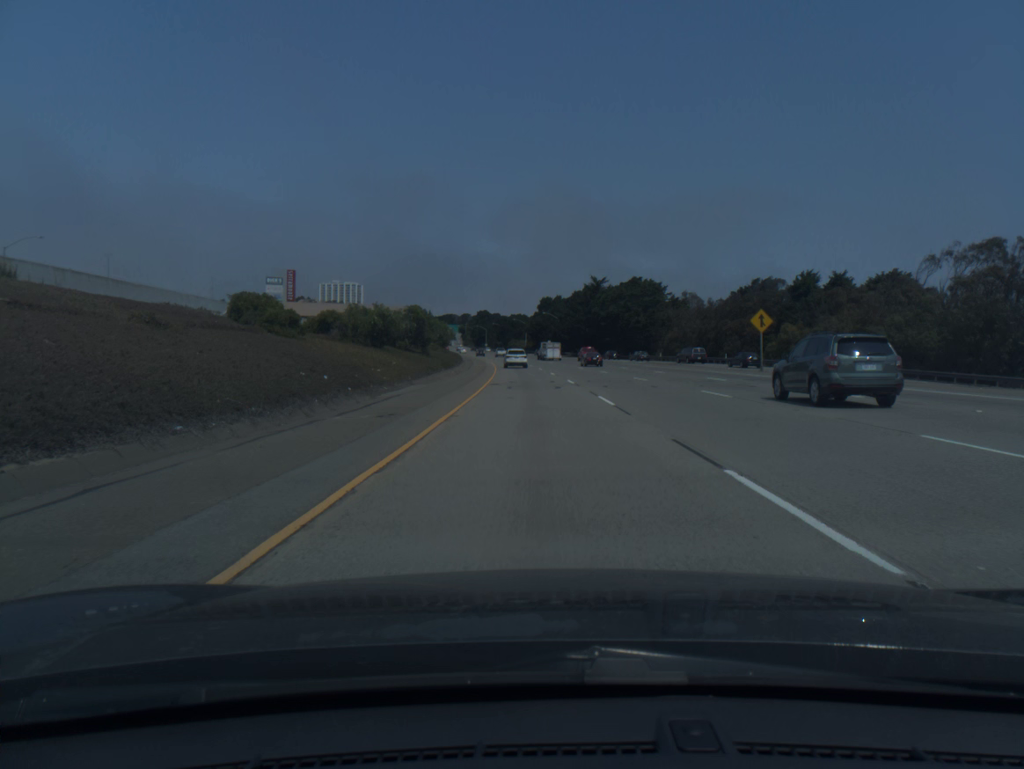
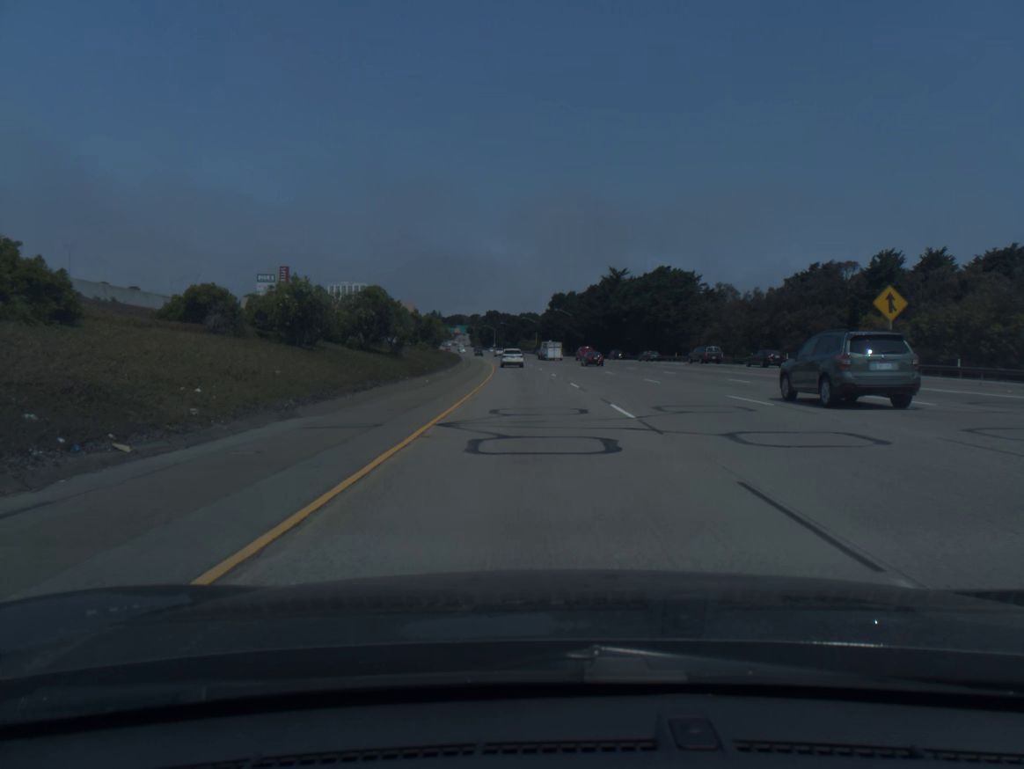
(-0.1, +18.6) m; -1°
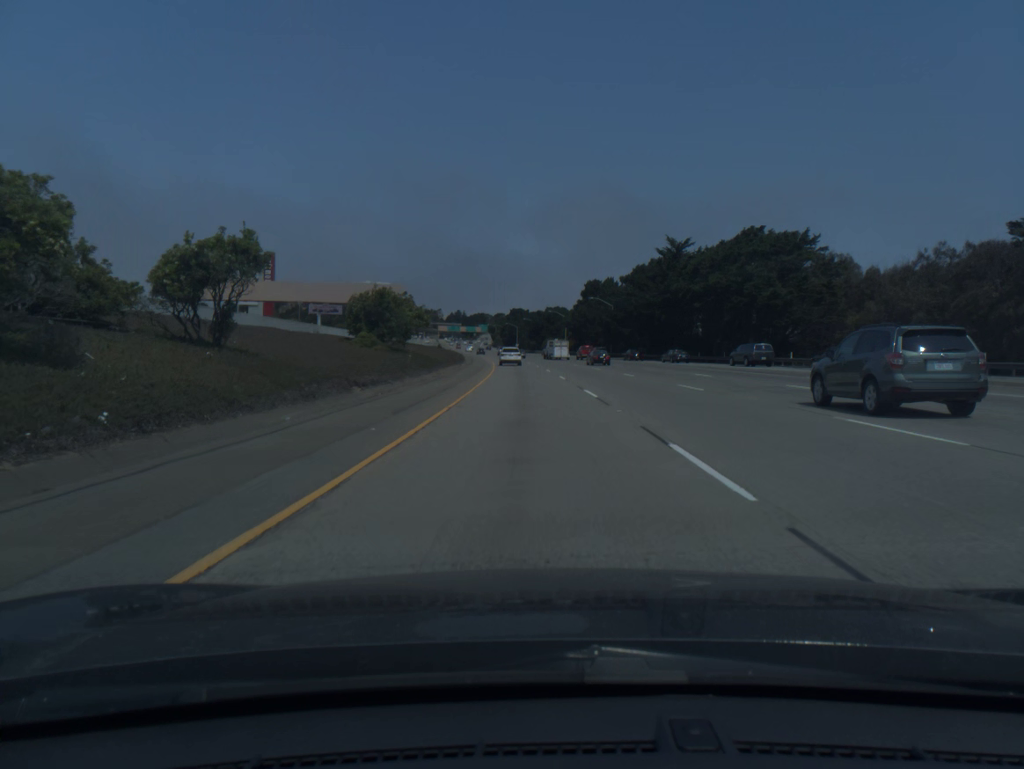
(-0.7, +37.3) m; -2°
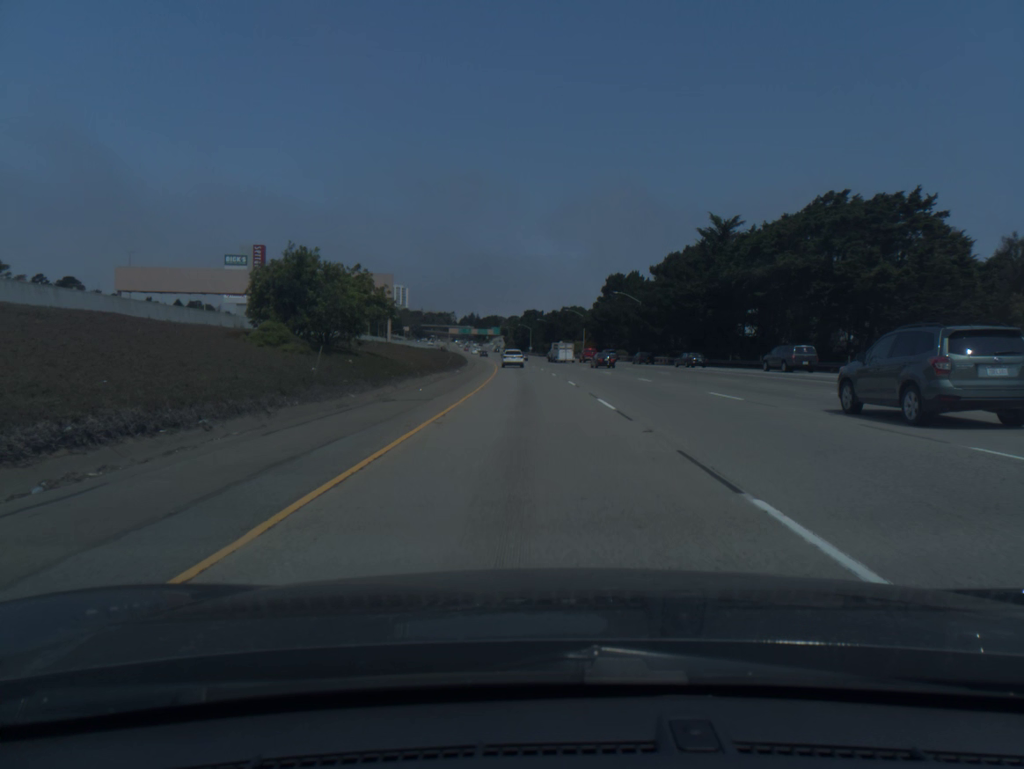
(-0.2, +18.7) m; -1°
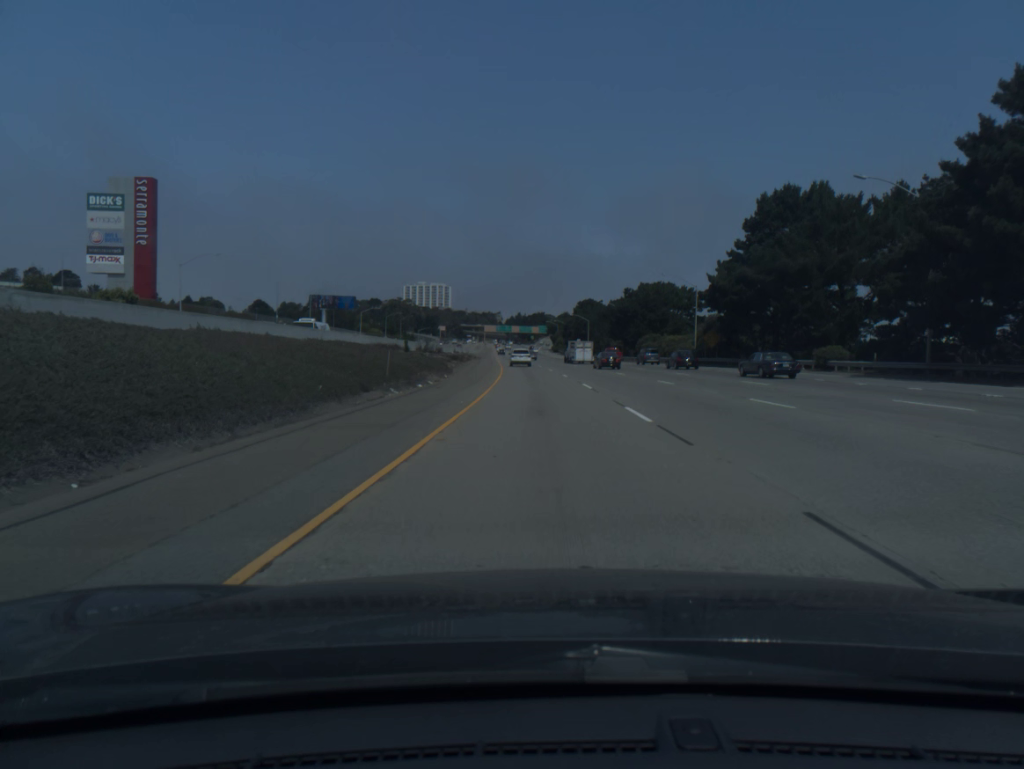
(-2.7, +75.4) m; -4°
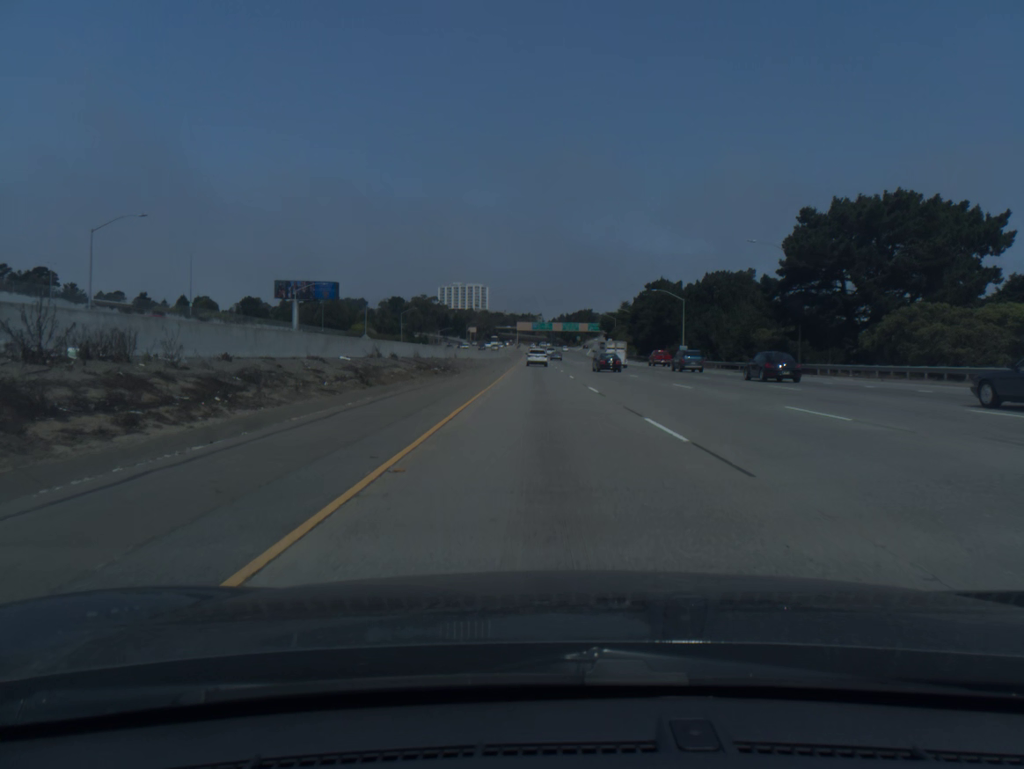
(-2.1, +76.2) m; -3°
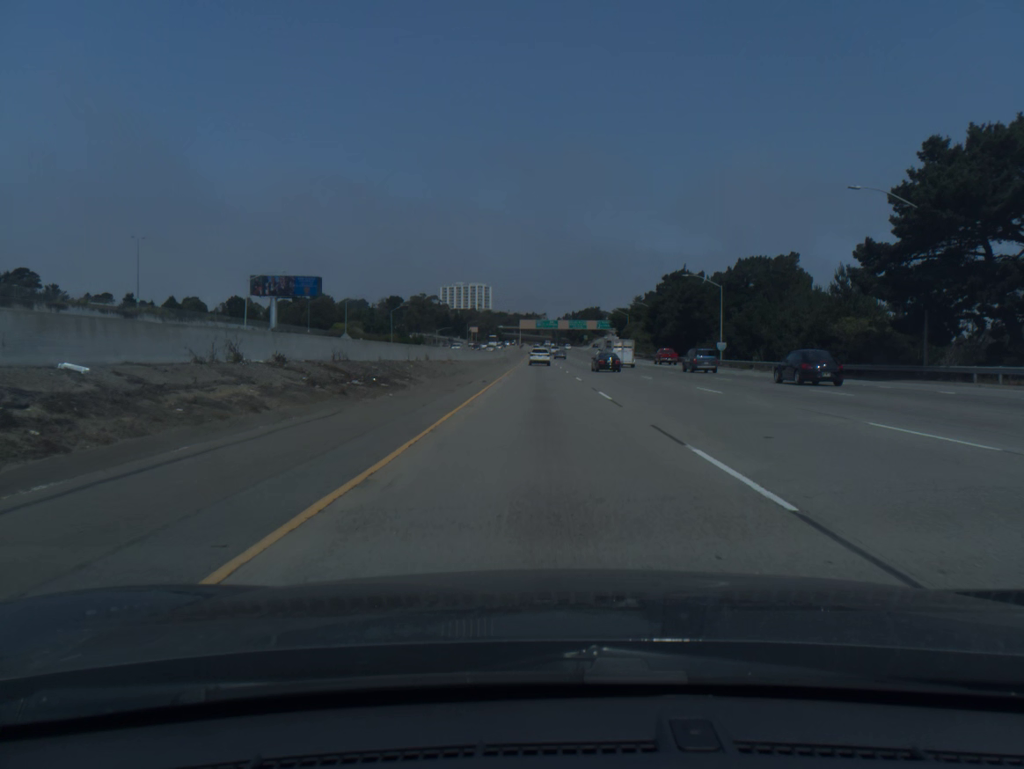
(-0.1, +19.1) m; 0°
